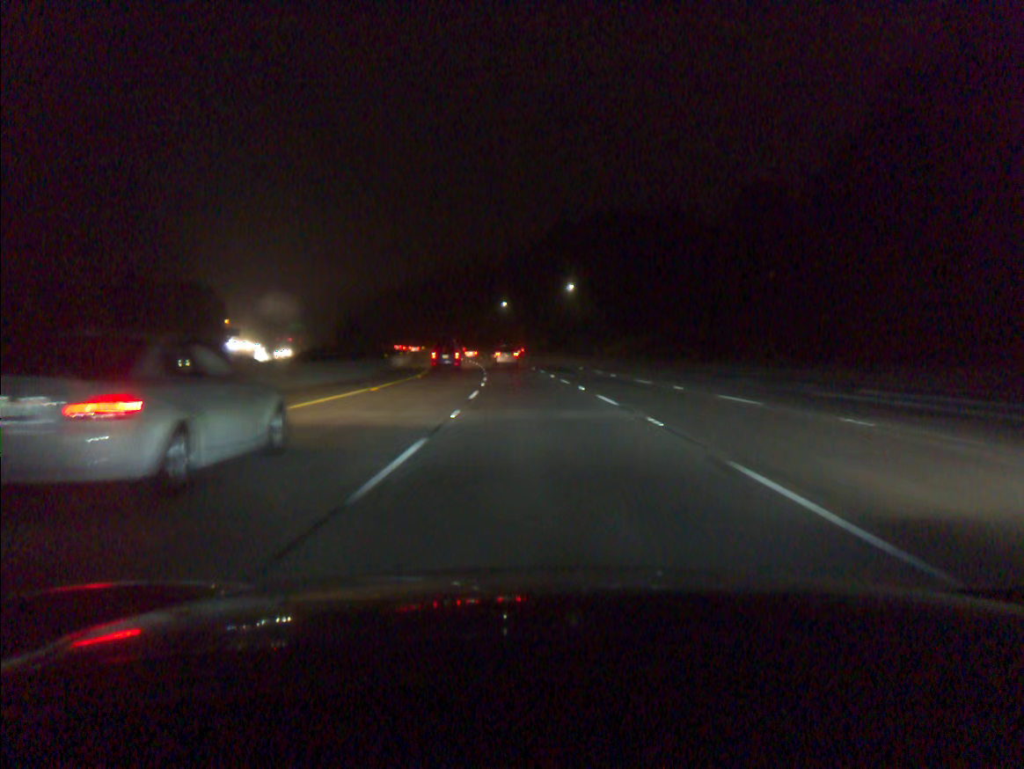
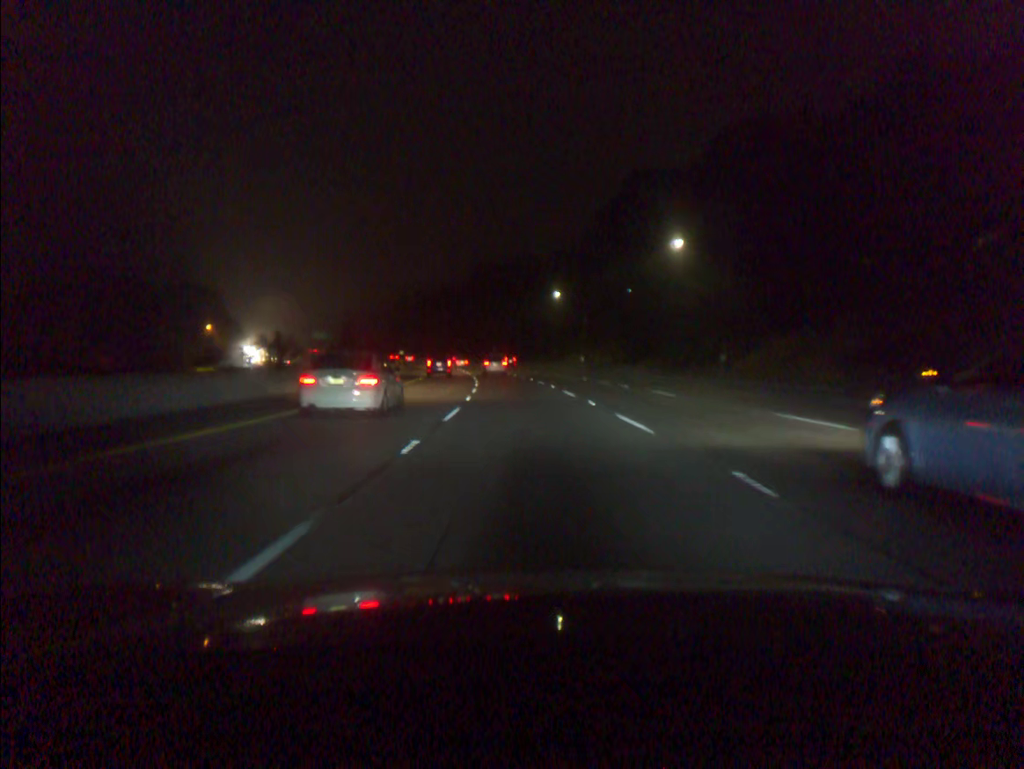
(-1.7, +49.5) m; -4°
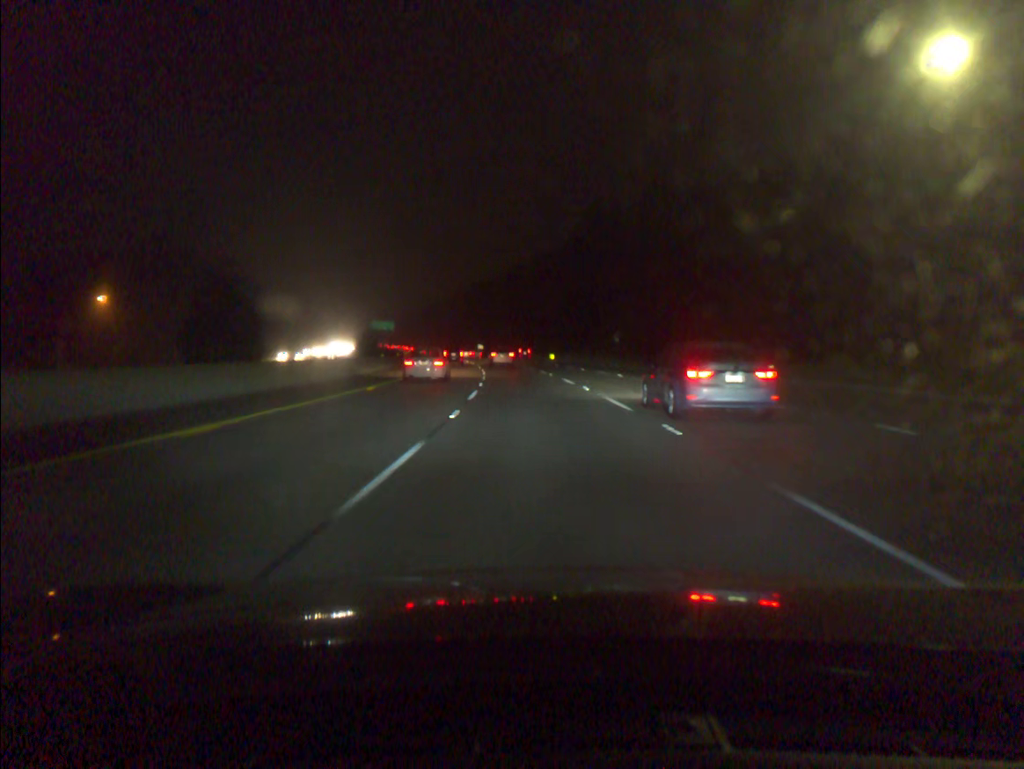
(-5.9, +82.8) m; -8°
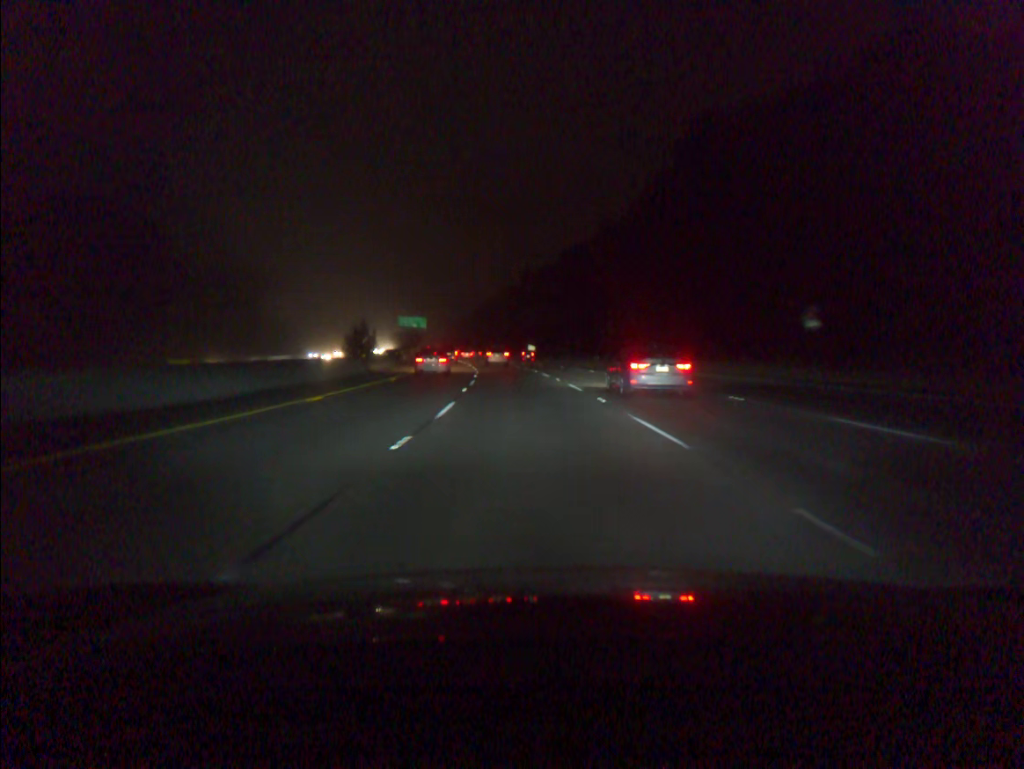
(-1.7, +50.2) m; -4°
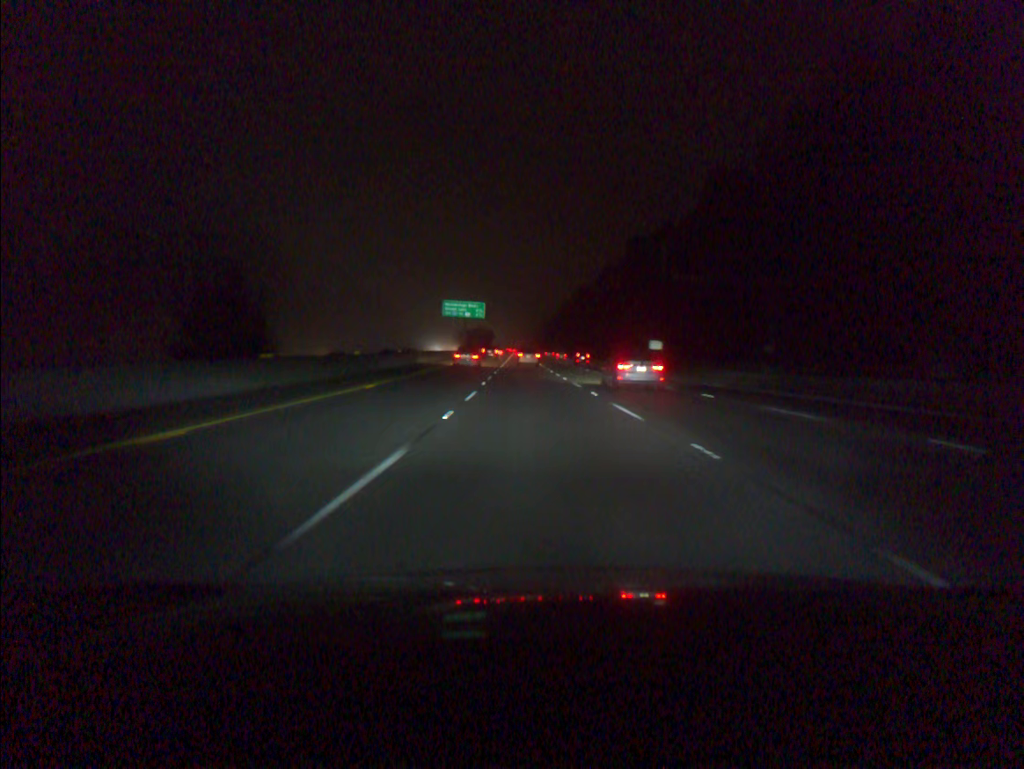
(-4.0, +67.6) m; -7°
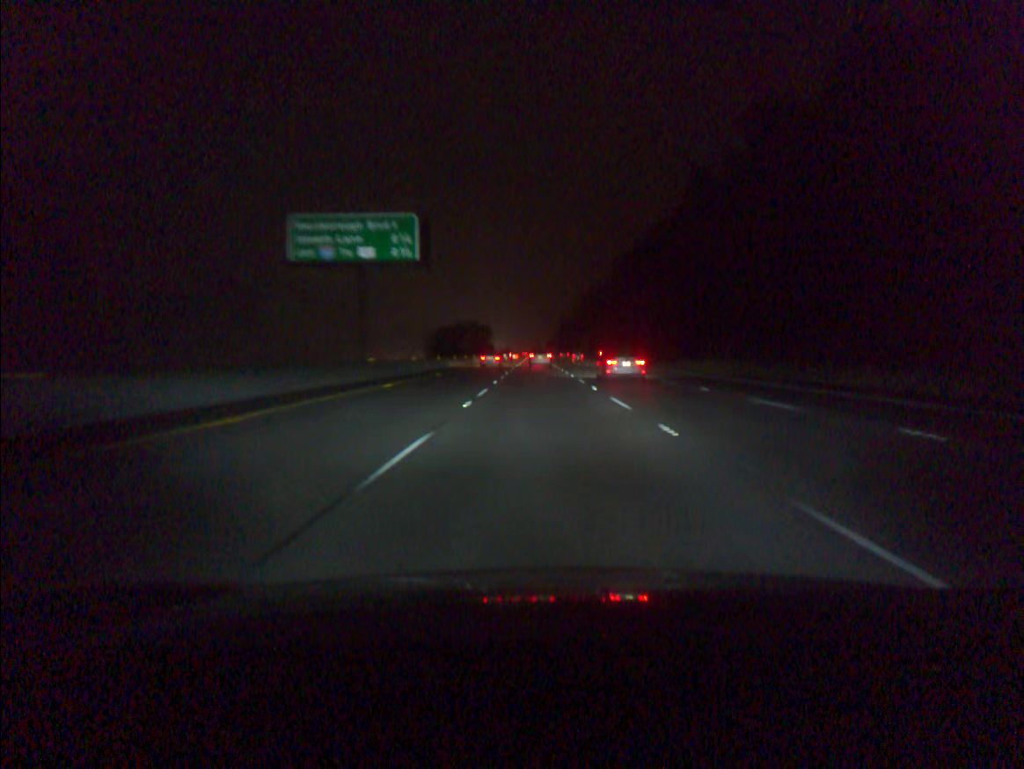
(-1.9, +85.7) m; -1°
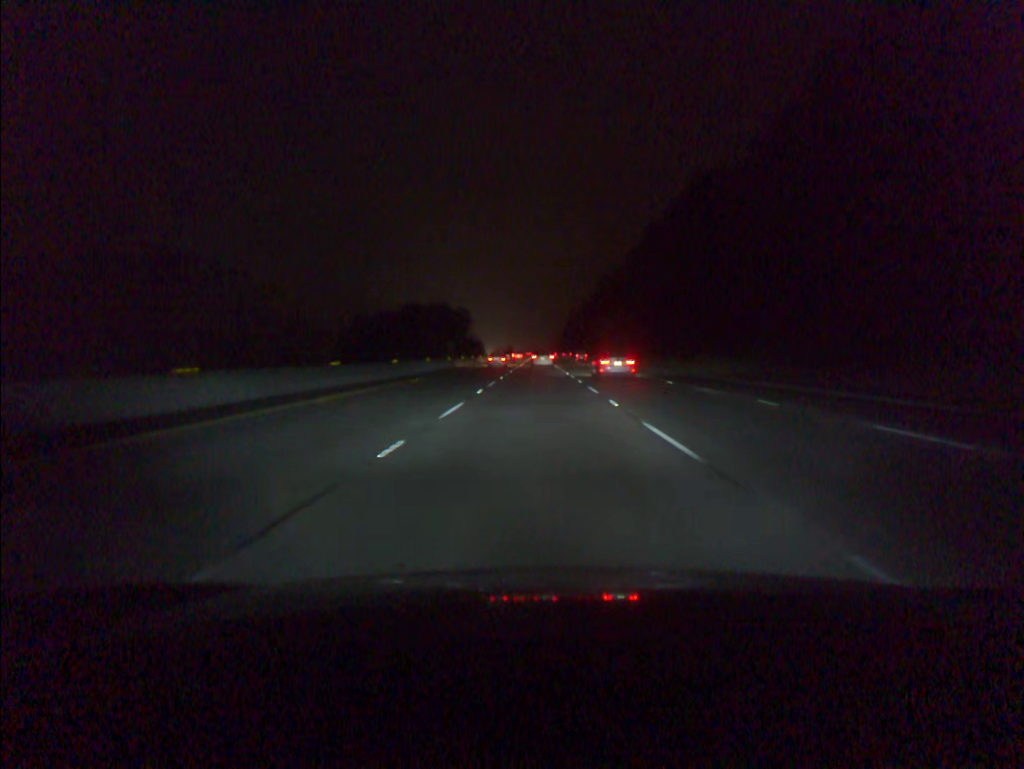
(0.0, +51.5) m; 0°
